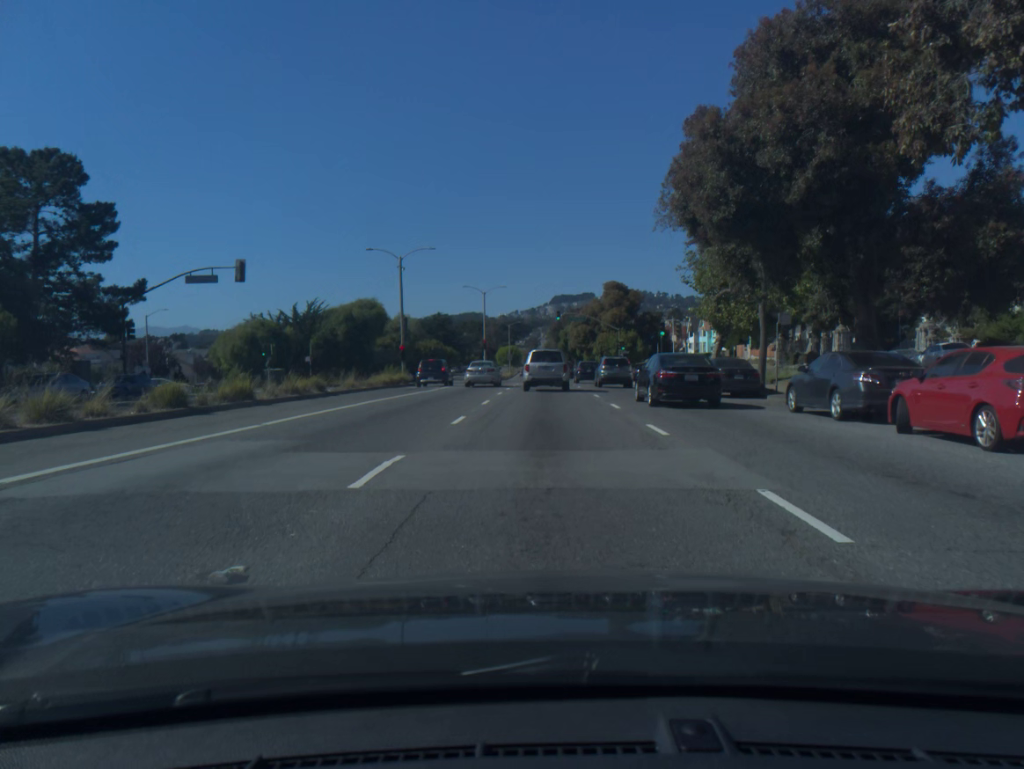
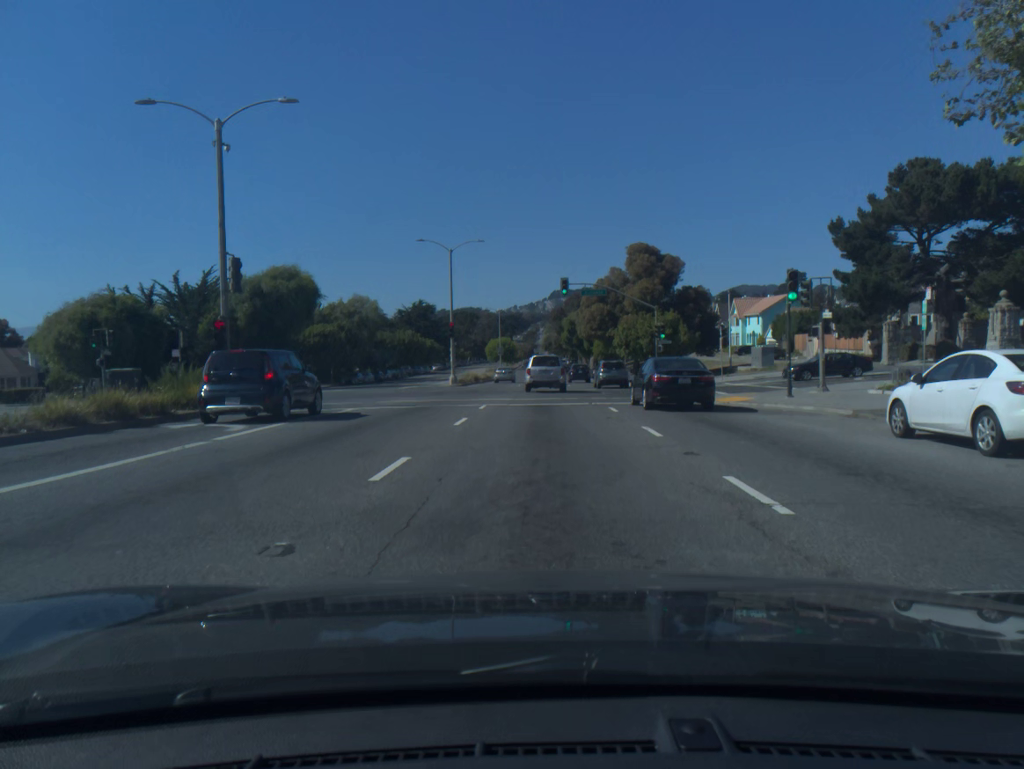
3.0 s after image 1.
(+0.2, +28.6) m; 0°
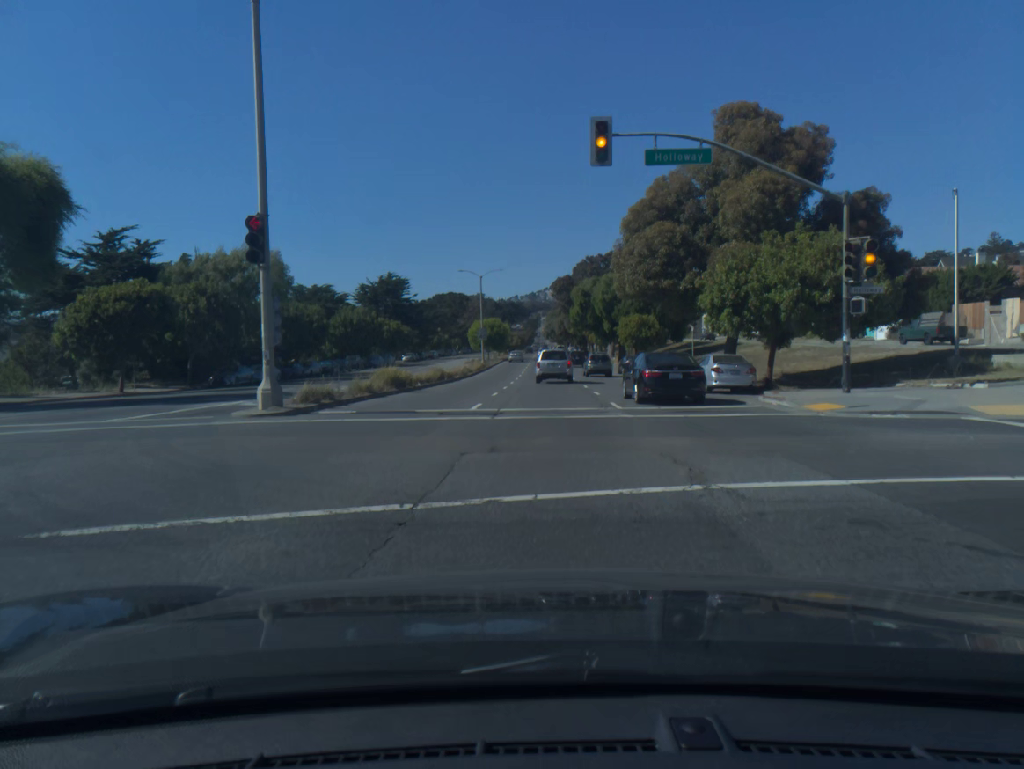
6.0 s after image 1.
(-0.1, +35.6) m; 0°
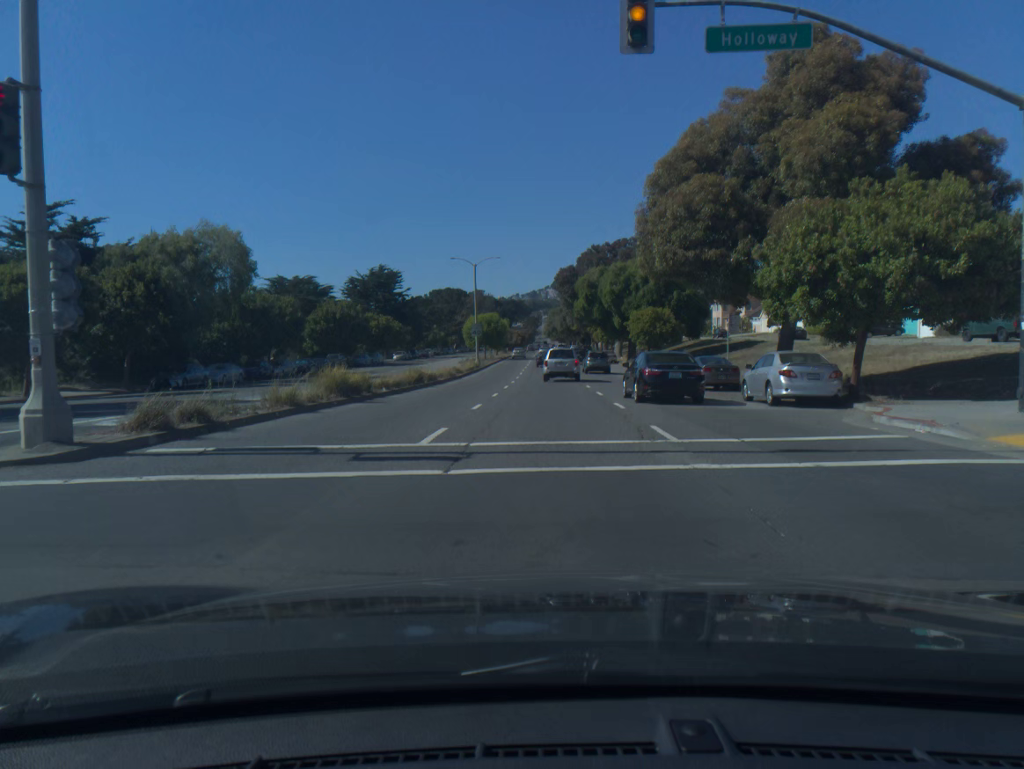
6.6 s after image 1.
(0.0, +7.9) m; 0°
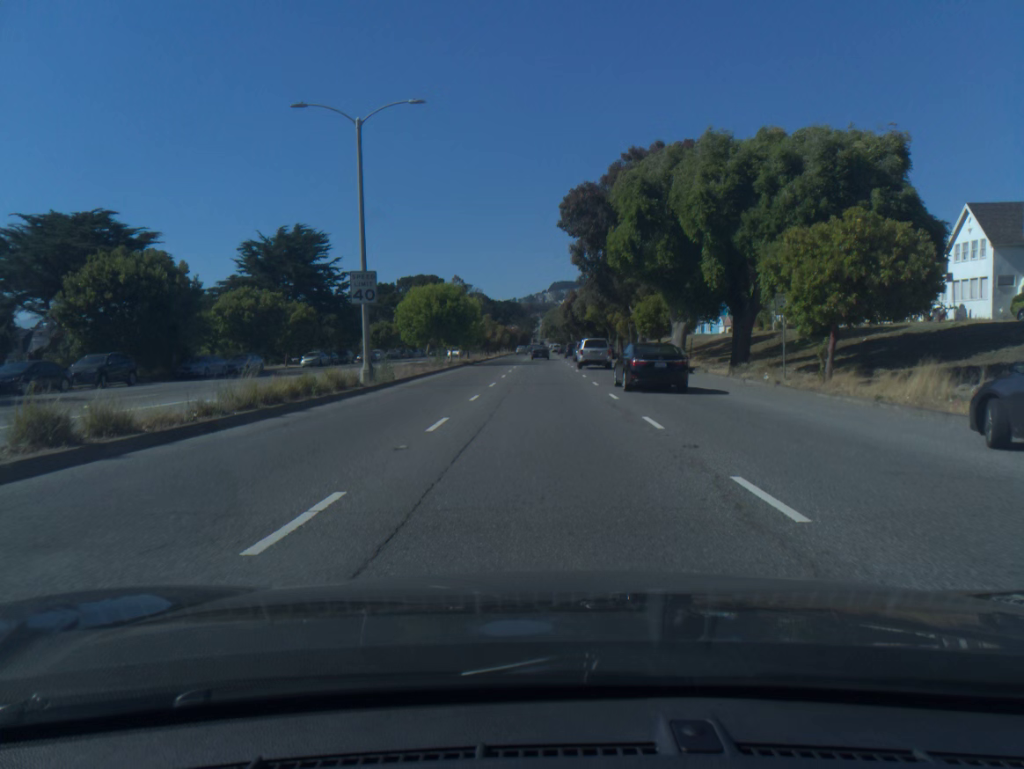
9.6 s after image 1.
(+0.2, +43.1) m; 0°
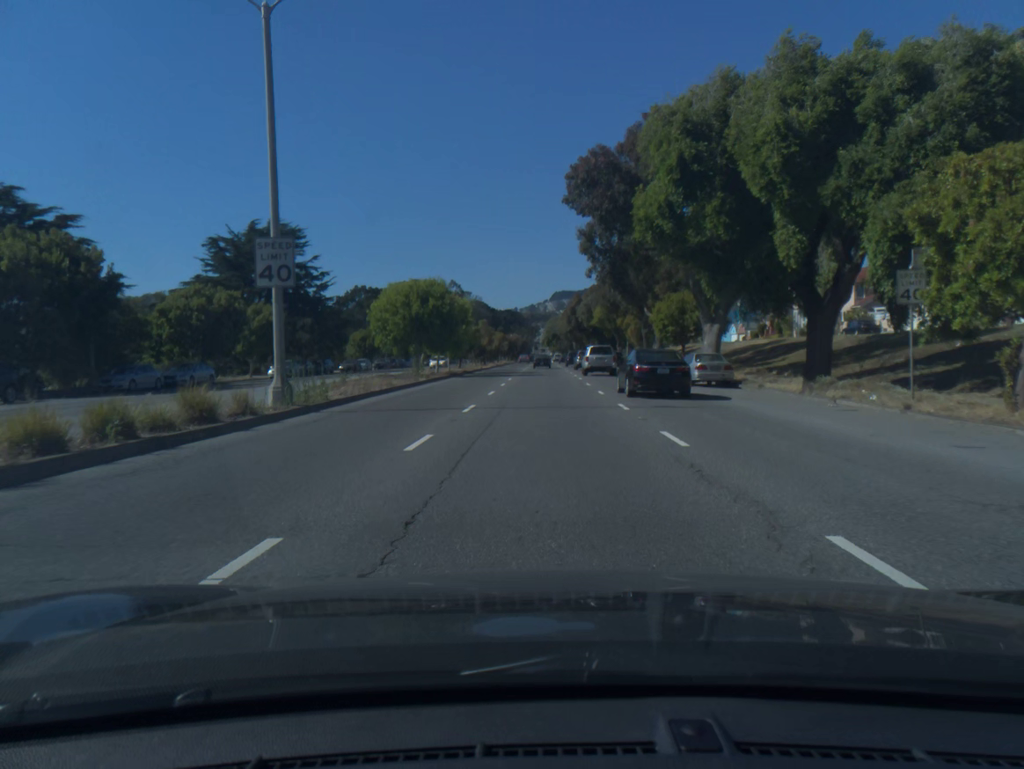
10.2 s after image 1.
(0.0, +9.3) m; 0°
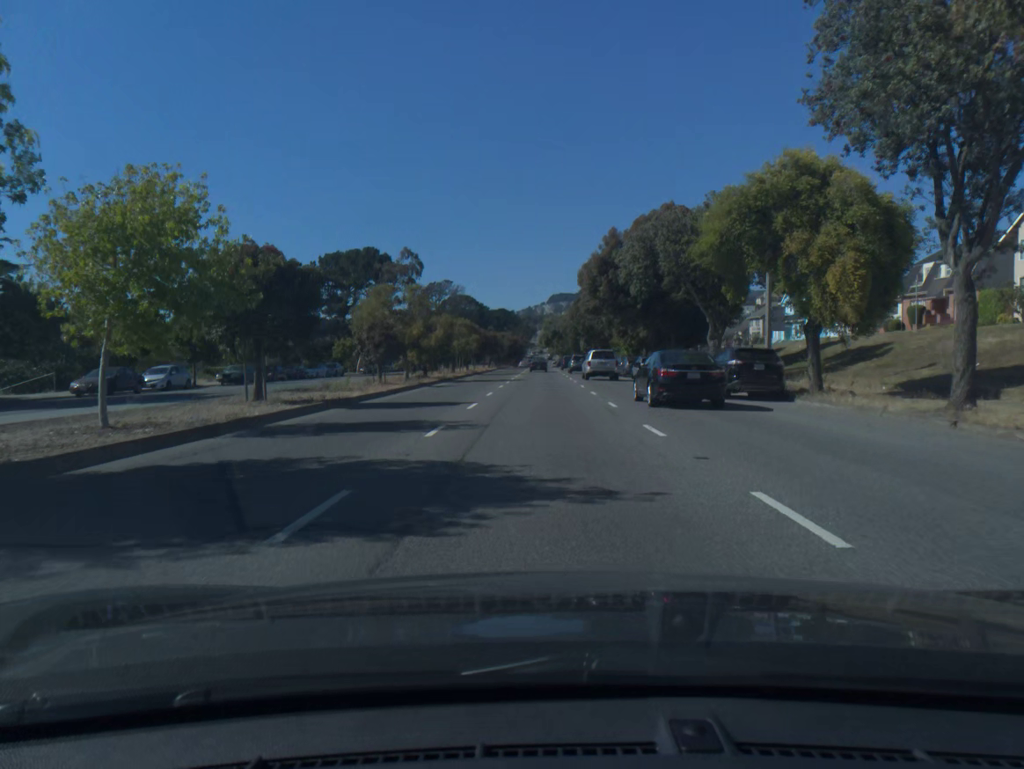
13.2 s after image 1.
(+0.1, +49.0) m; 0°
